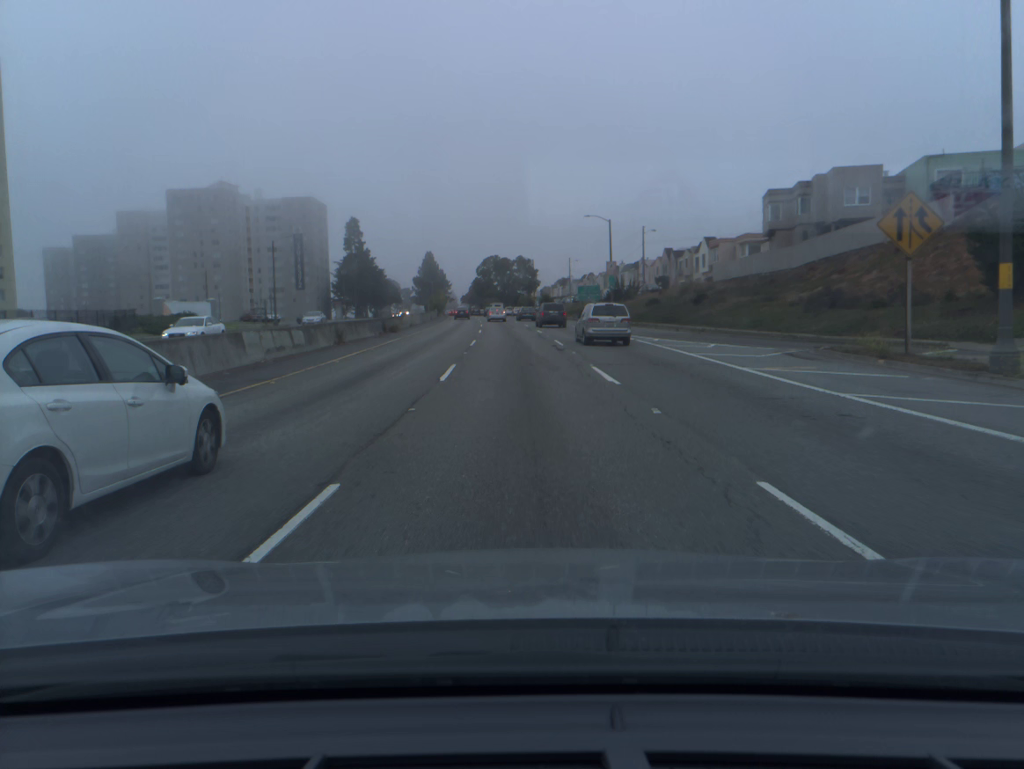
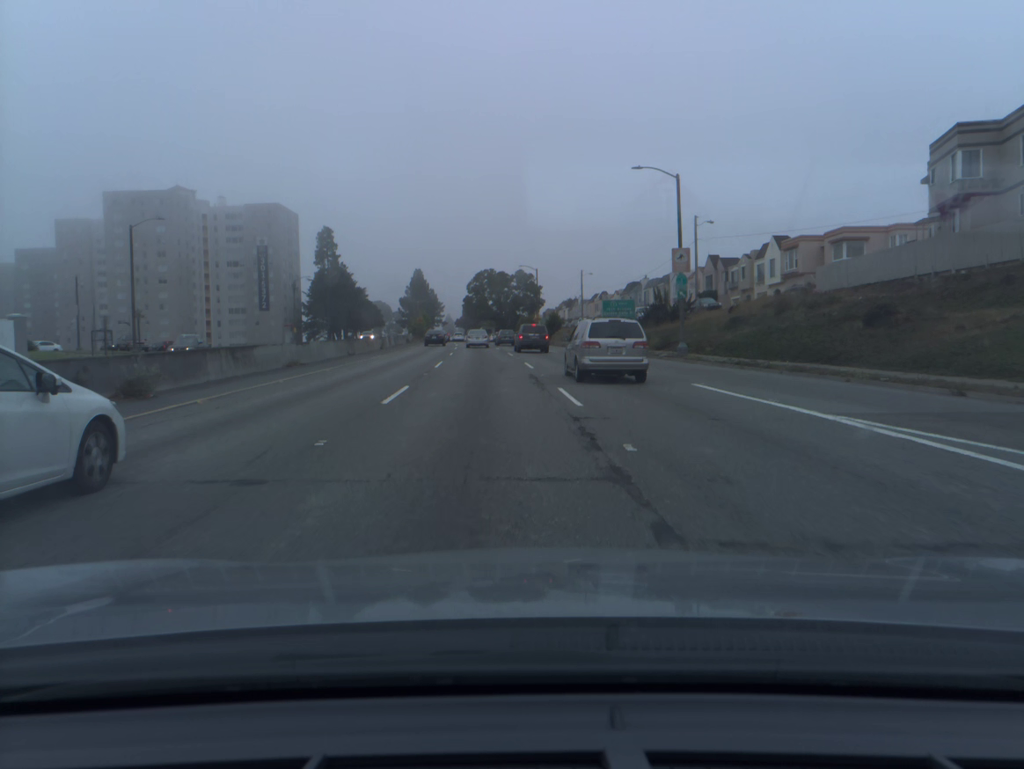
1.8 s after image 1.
(-0.1, +32.3) m; 0°
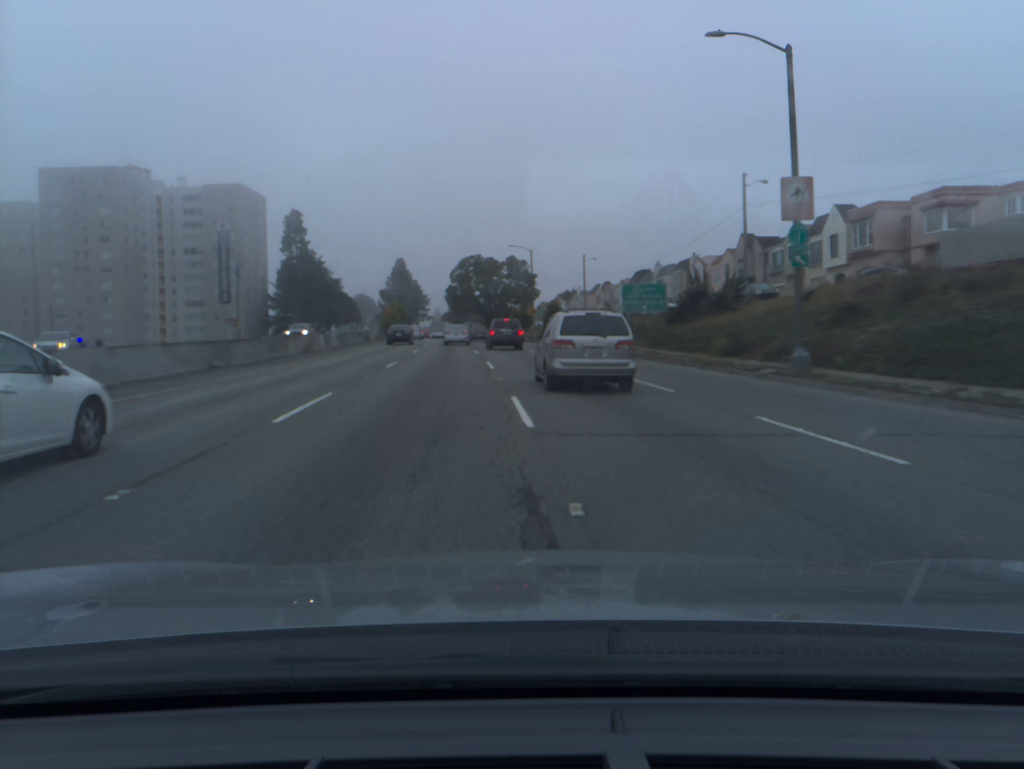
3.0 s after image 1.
(+0.1, +18.1) m; +1°
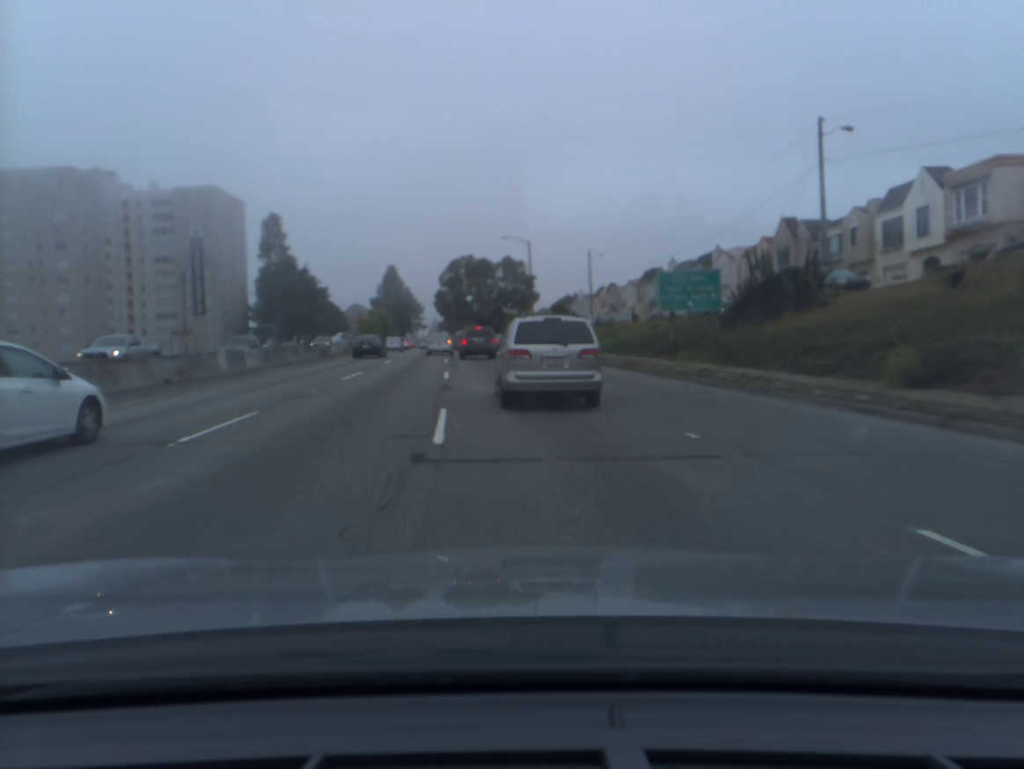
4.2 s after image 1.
(0.0, +16.0) m; 0°
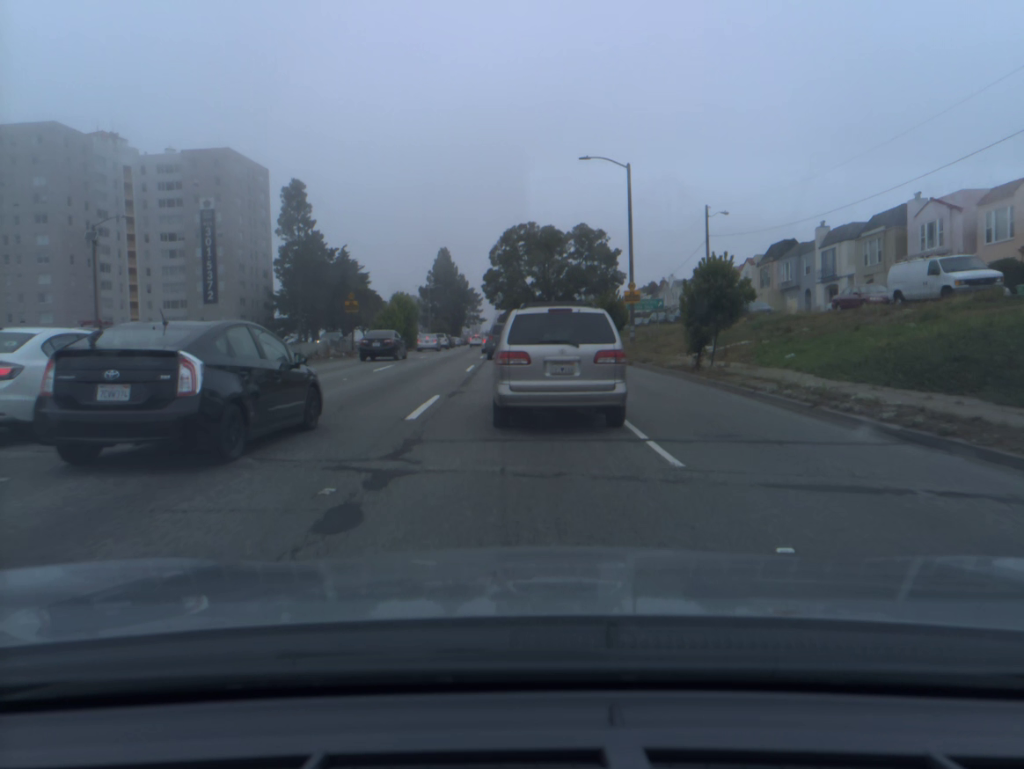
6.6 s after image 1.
(-1.3, +28.0) m; -5°
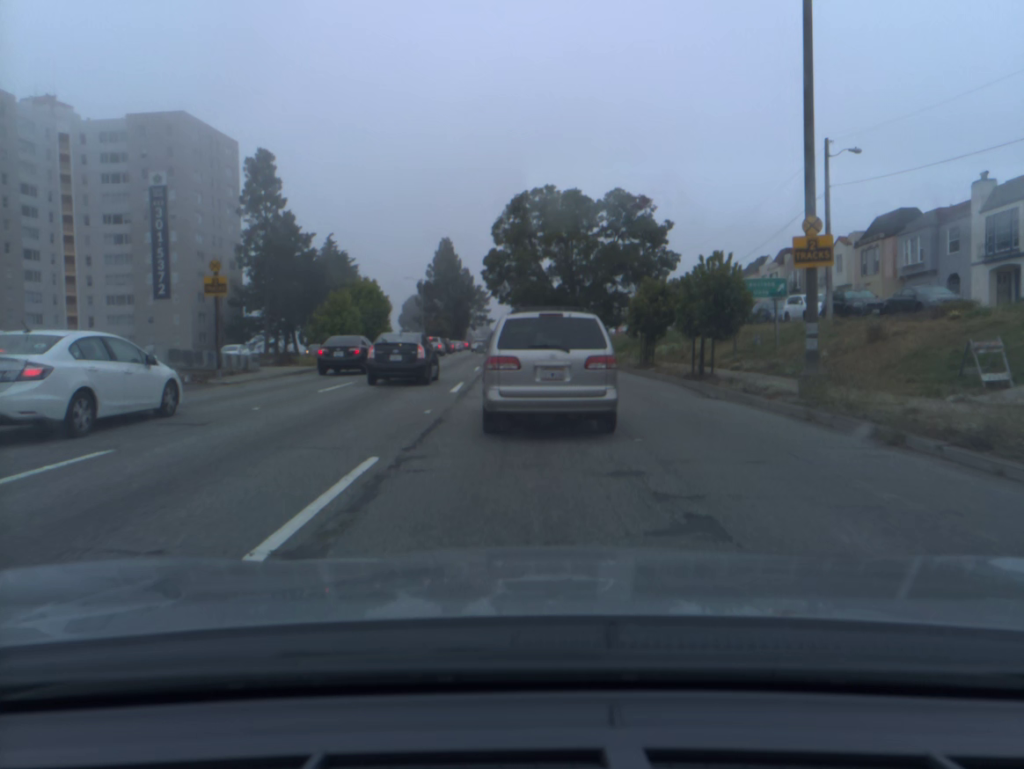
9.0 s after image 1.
(-0.2, +22.2) m; -1°
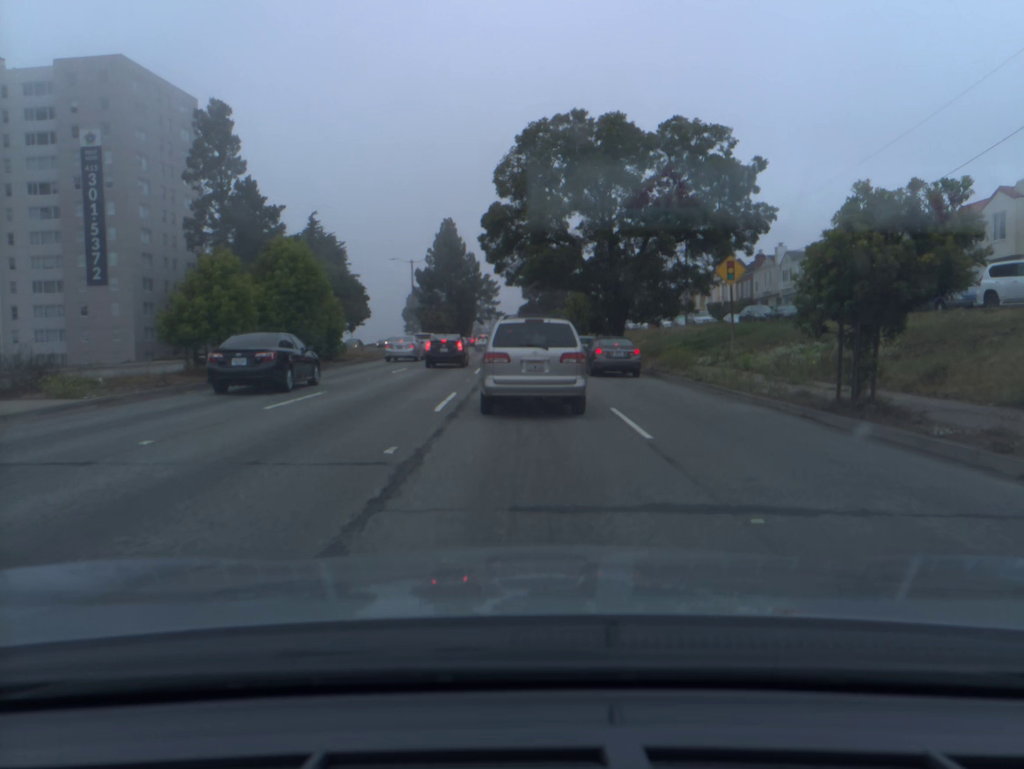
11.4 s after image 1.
(-0.3, +19.3) m; -1°
